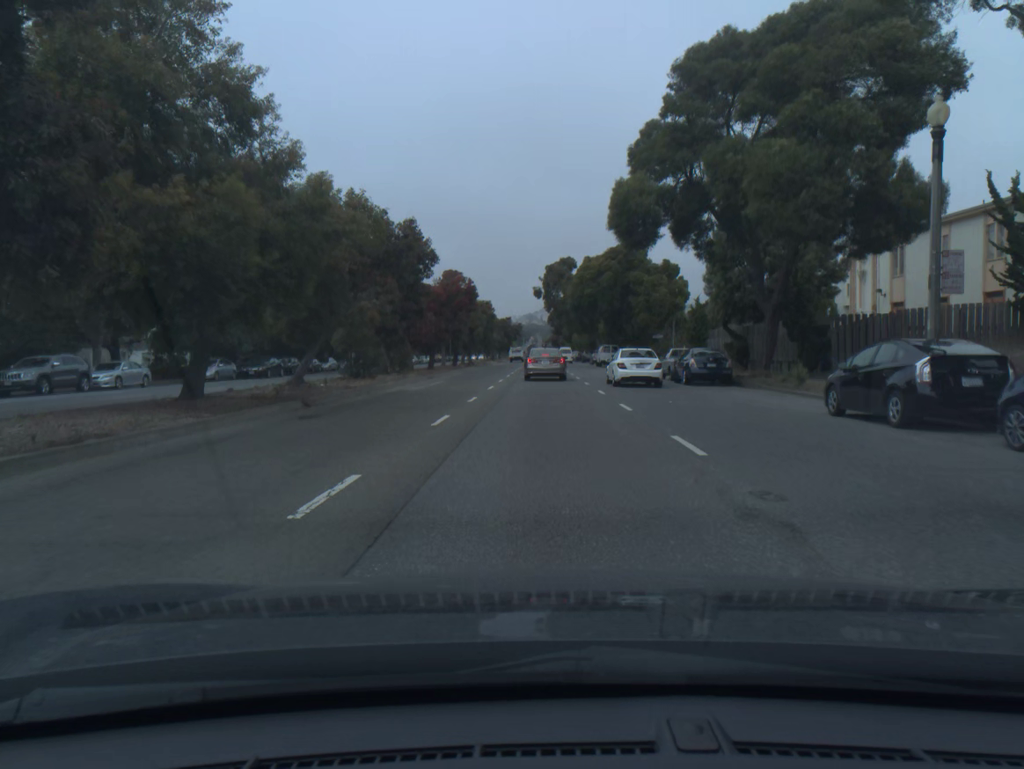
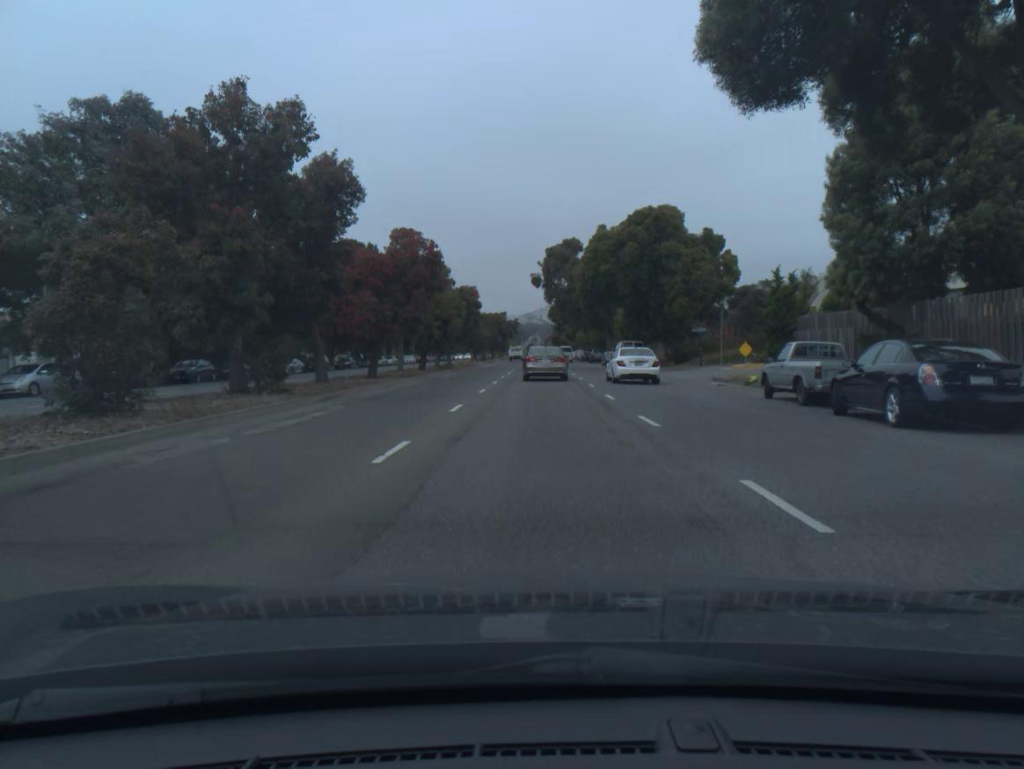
(0.0, +18.4) m; 0°
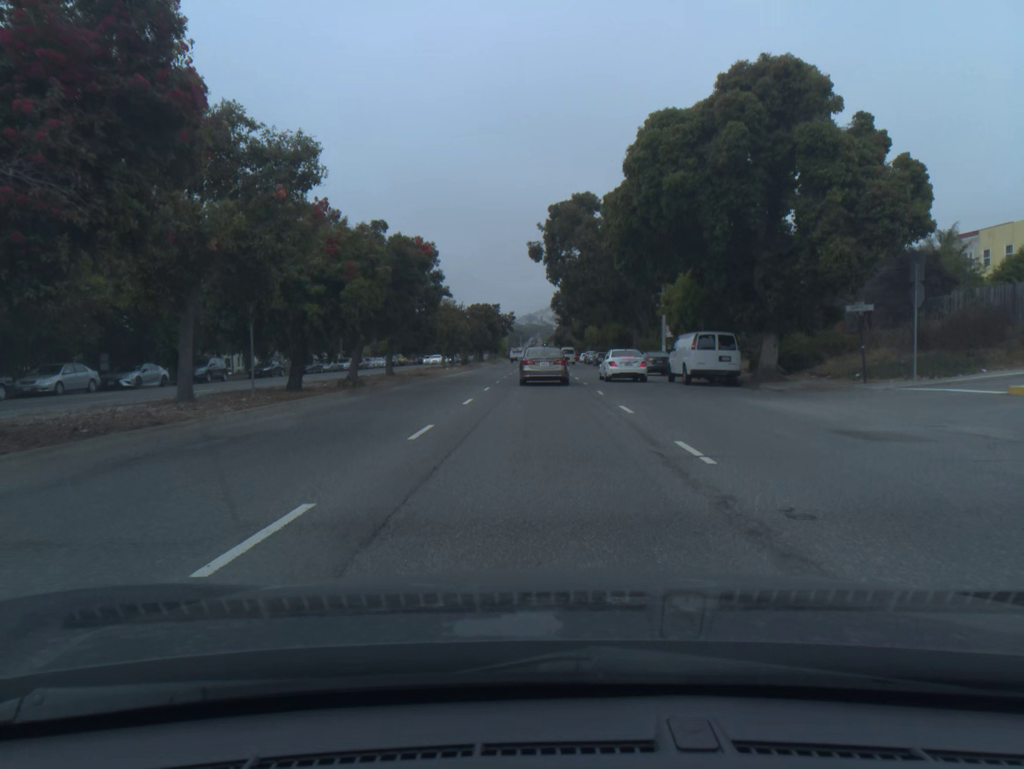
(0.0, +26.4) m; 0°
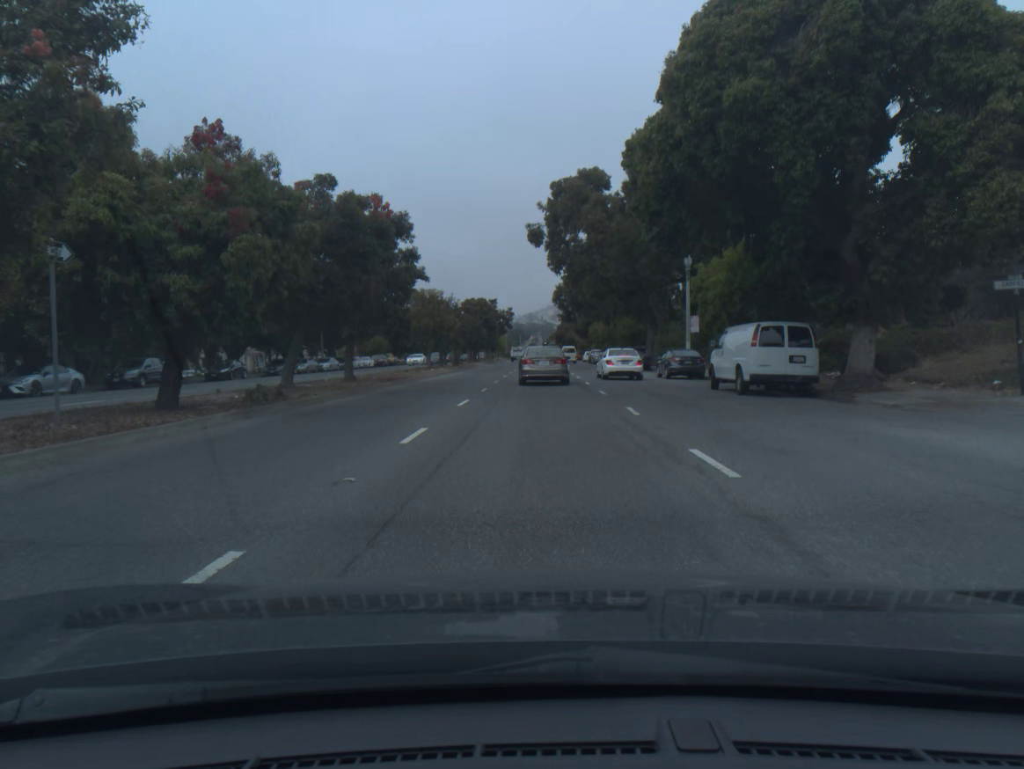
(0.0, +8.4) m; 0°
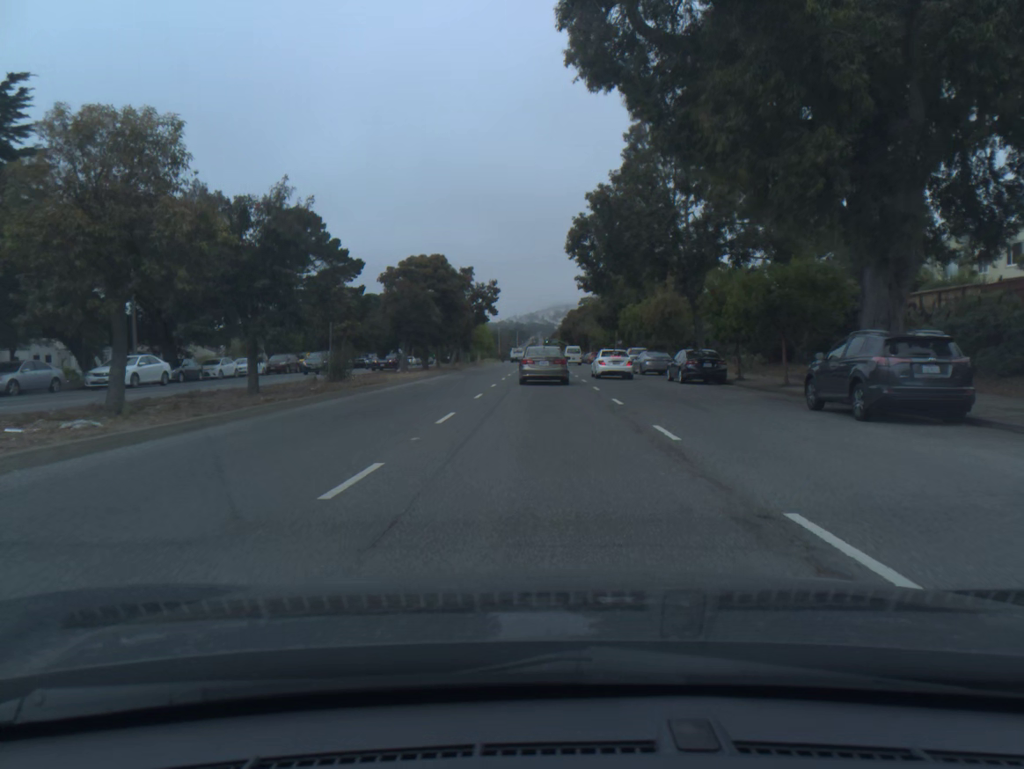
(-0.1, +40.4) m; 0°
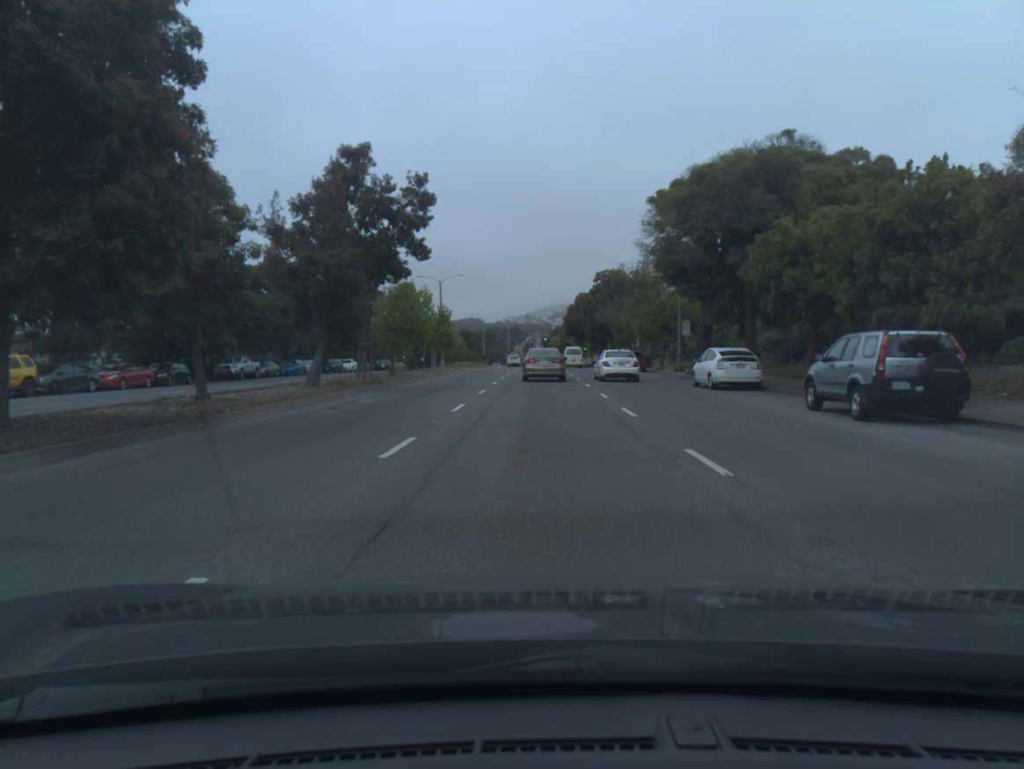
(+0.2, +40.6) m; 0°
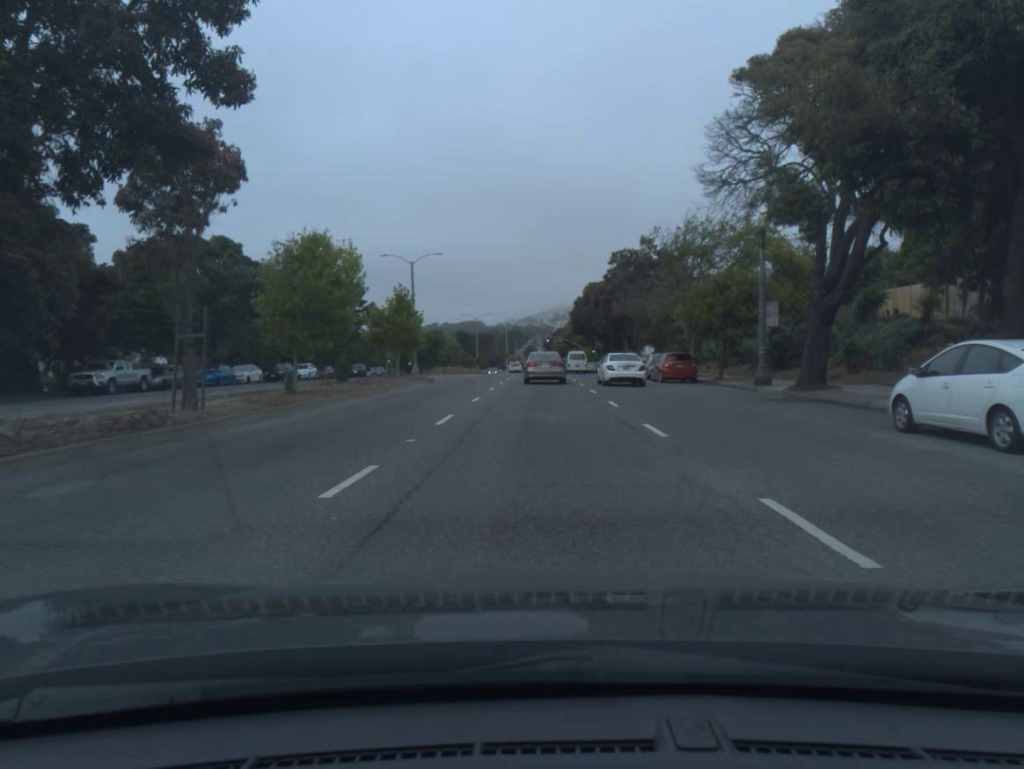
(0.0, +17.1) m; 0°
